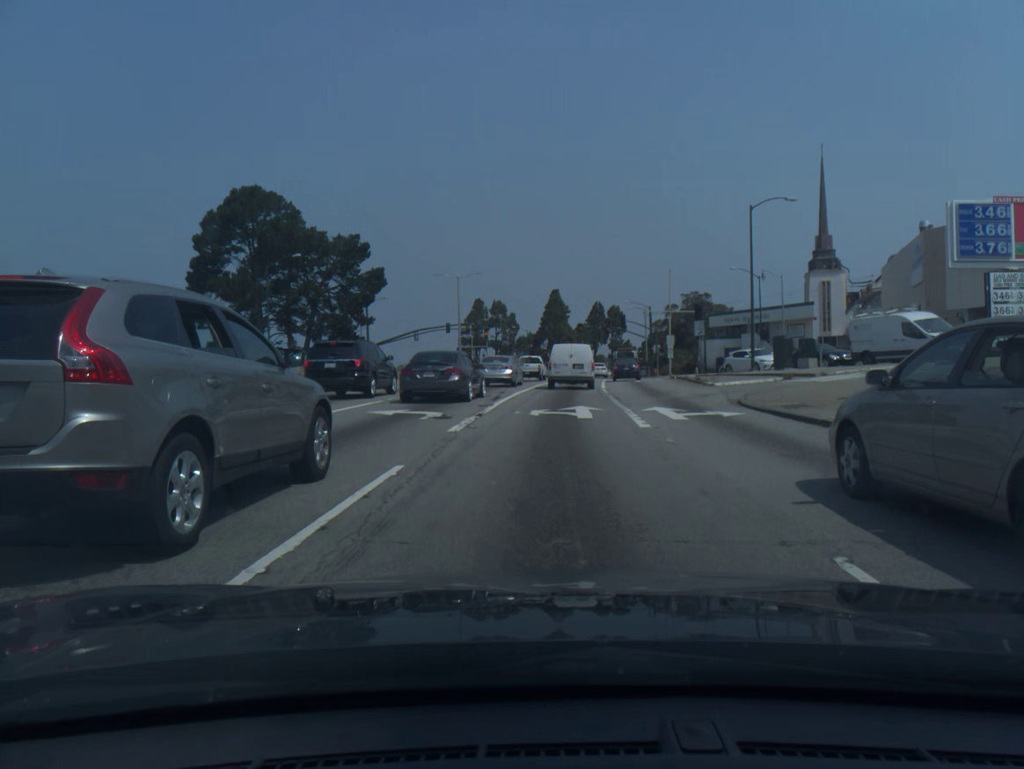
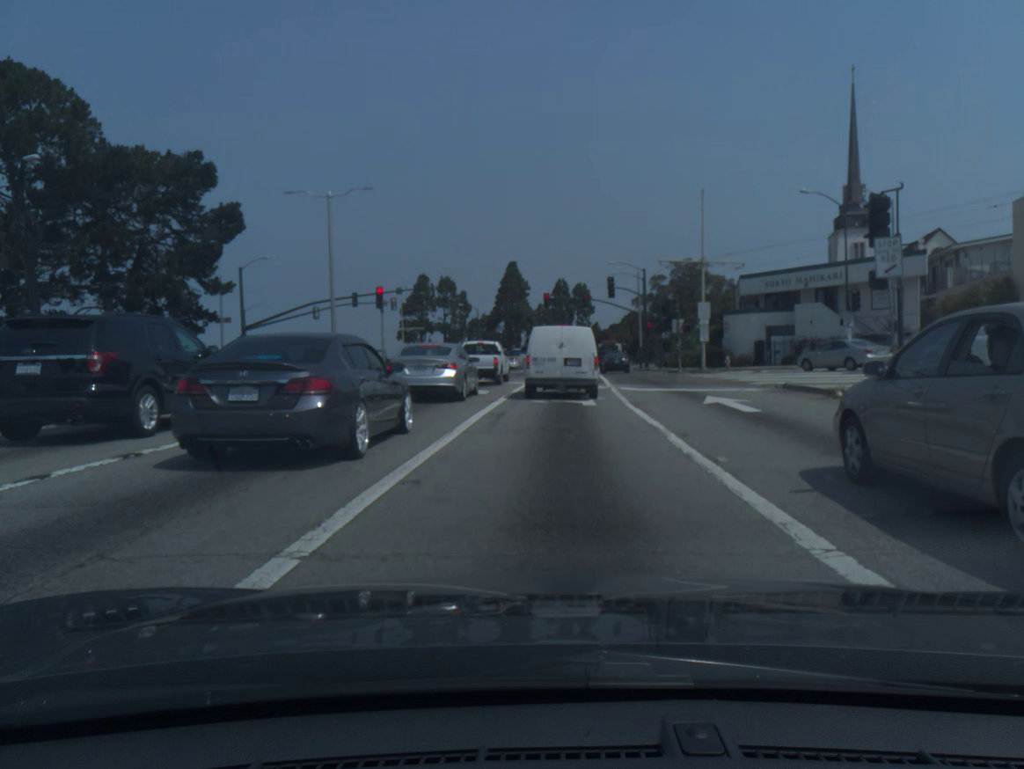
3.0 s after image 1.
(+0.7, +31.5) m; +3°
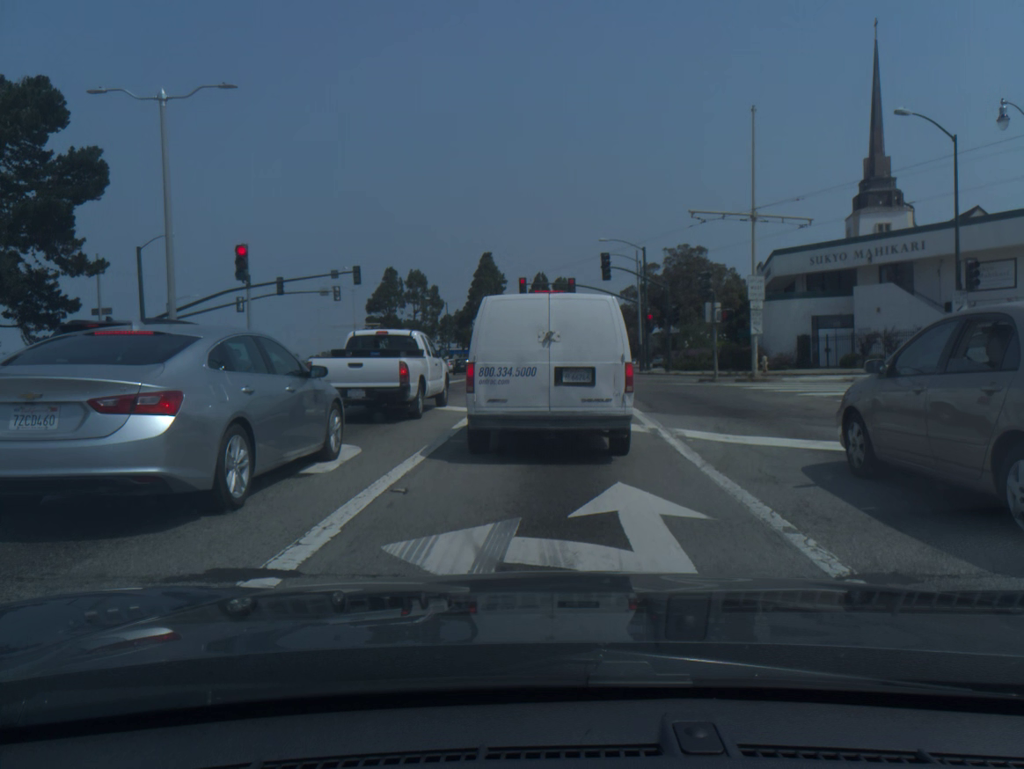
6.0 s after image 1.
(+0.2, +15.4) m; +1°
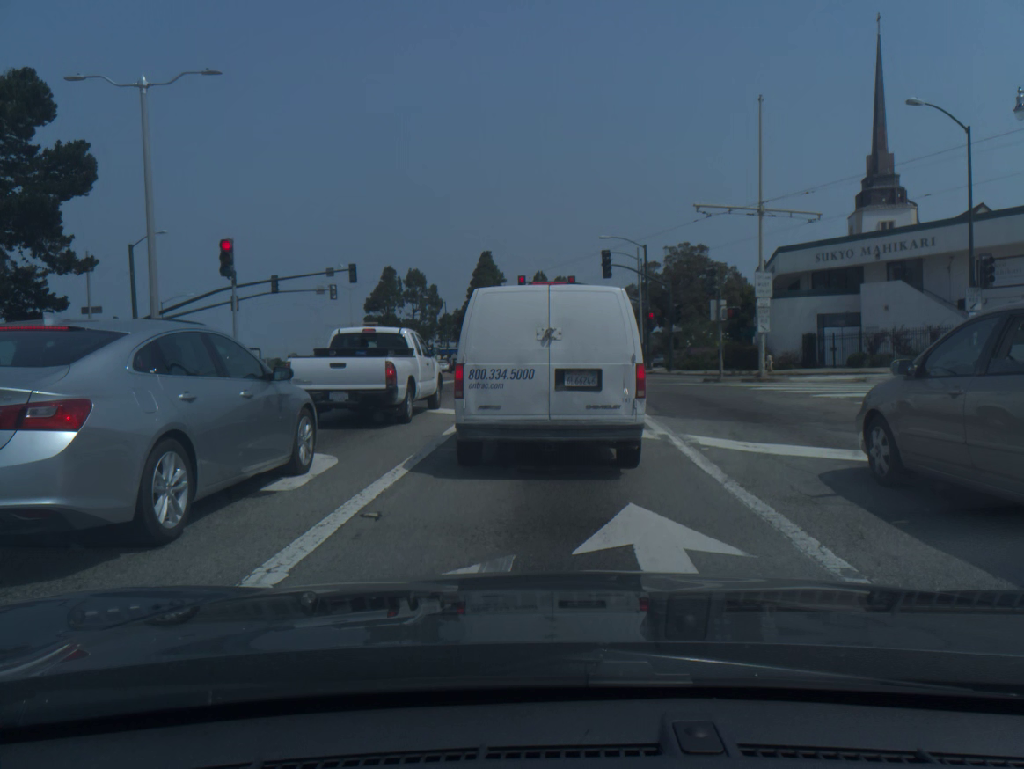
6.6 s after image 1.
(0.0, +1.1) m; 0°
